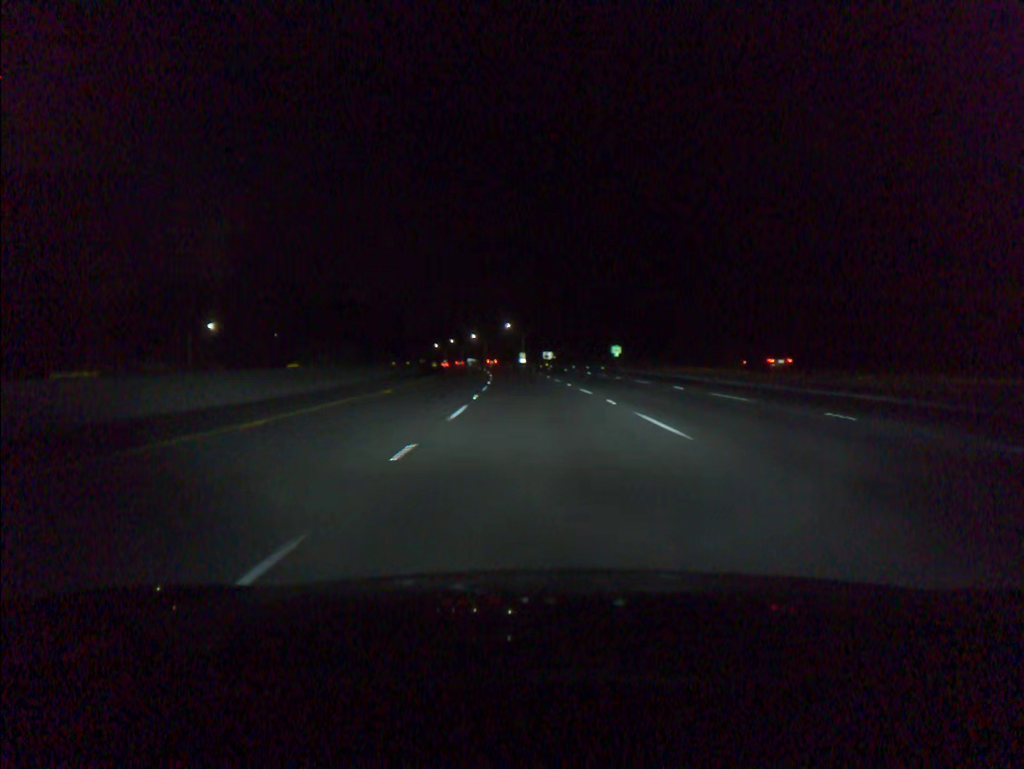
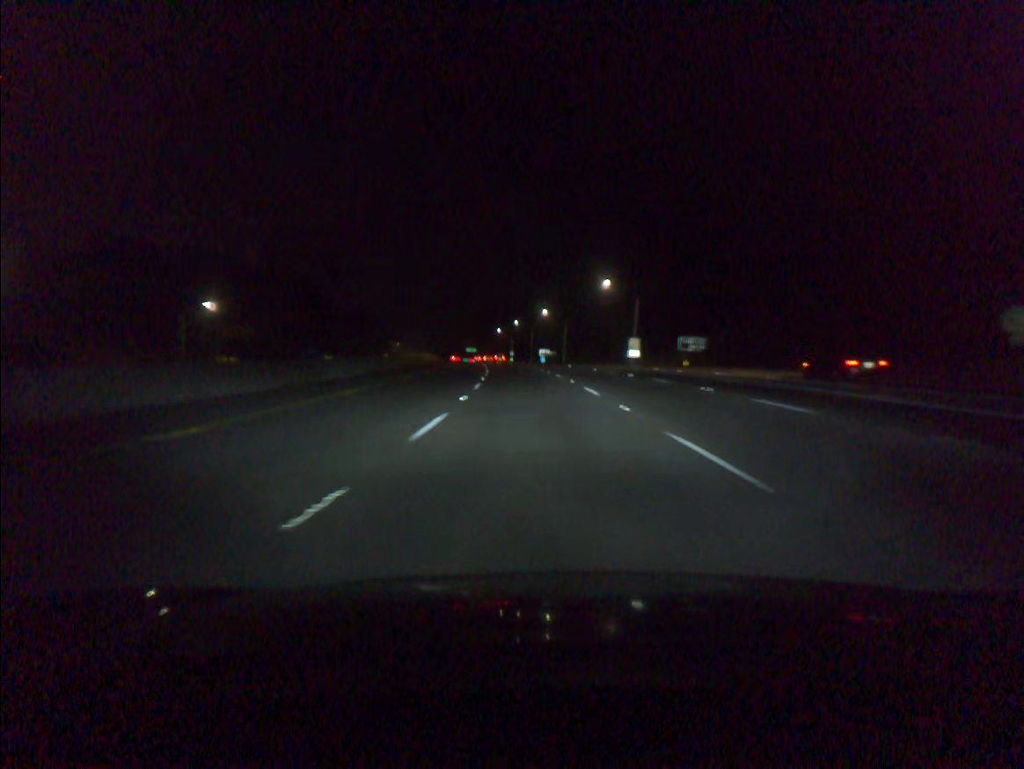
(-5.1, +91.1) m; -6°
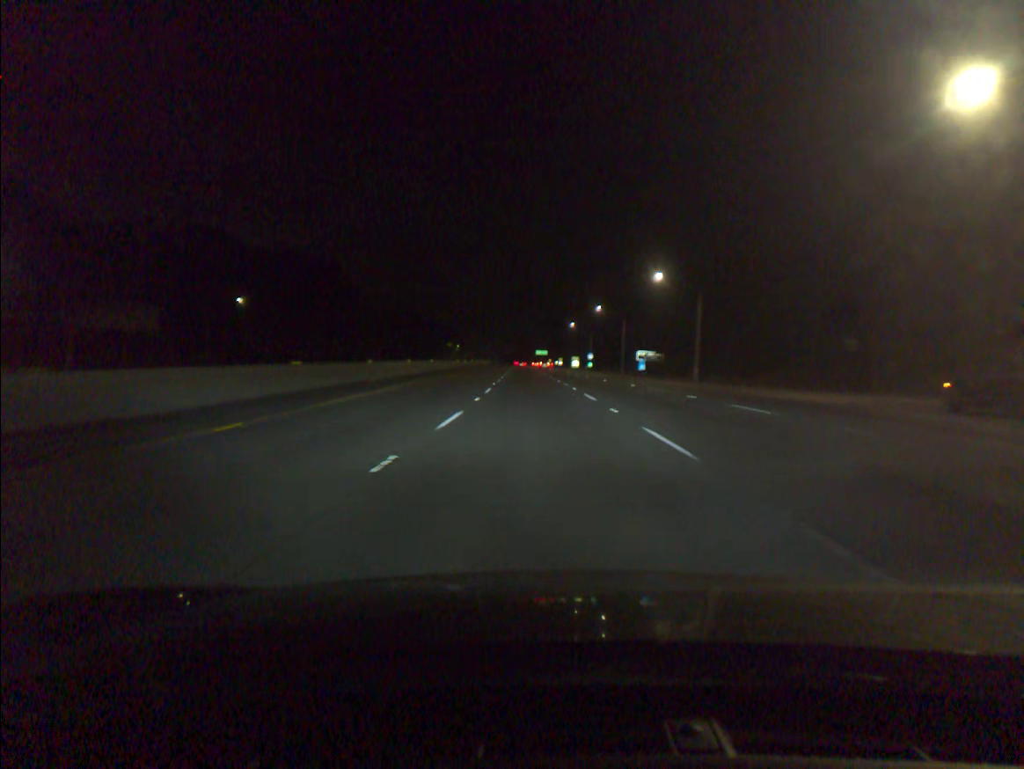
(-2.9, +70.2) m; -5°
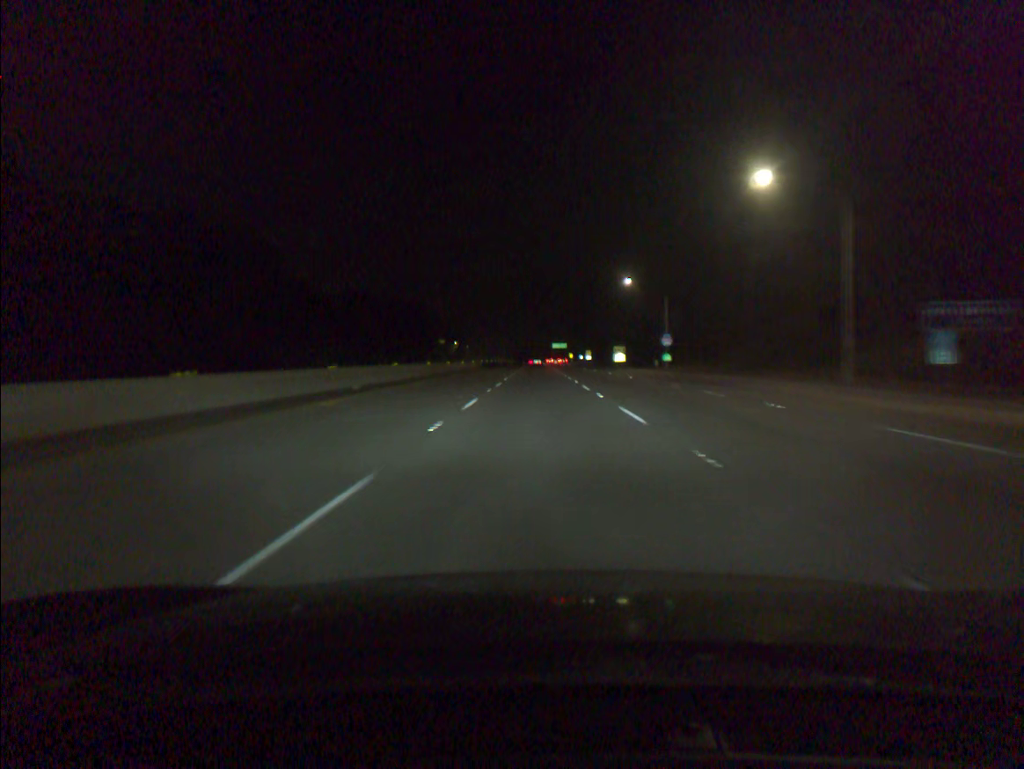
(-1.5, +83.0) m; -1°
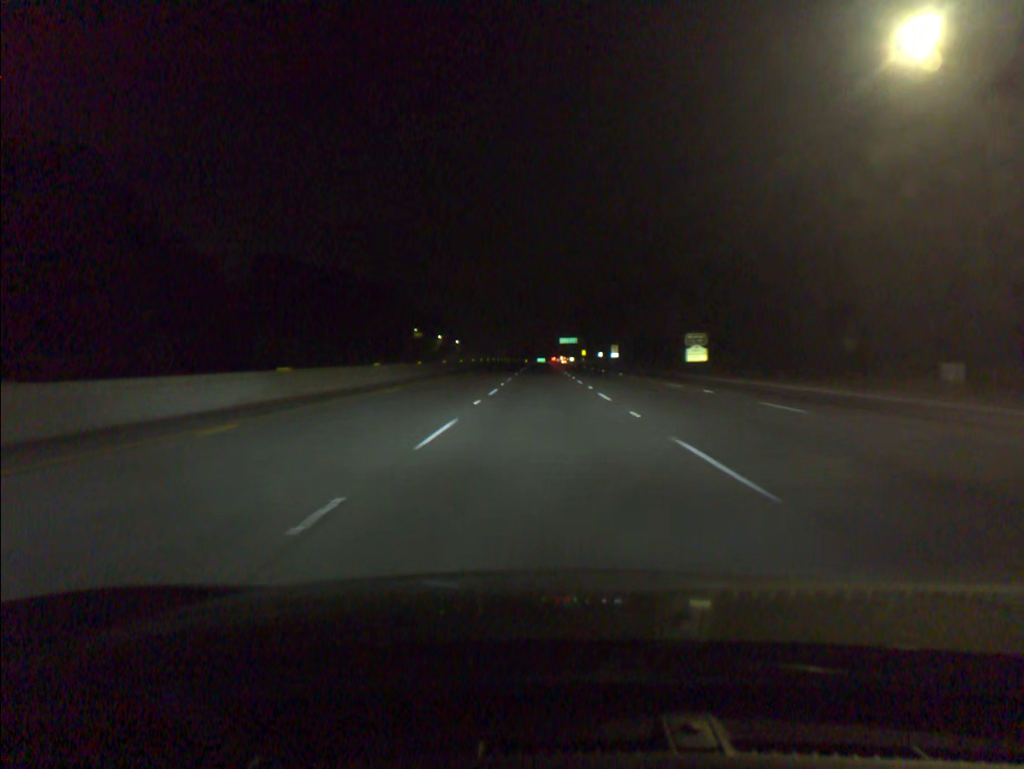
(-0.3, +65.6) m; 0°
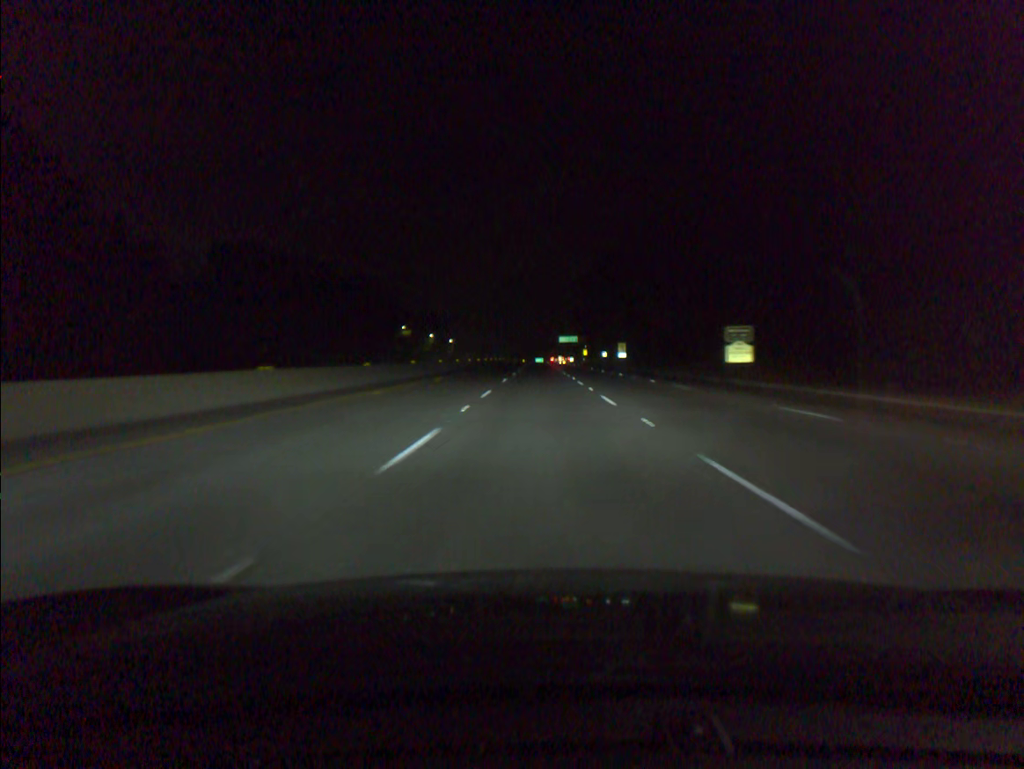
(0.0, +16.6) m; 0°
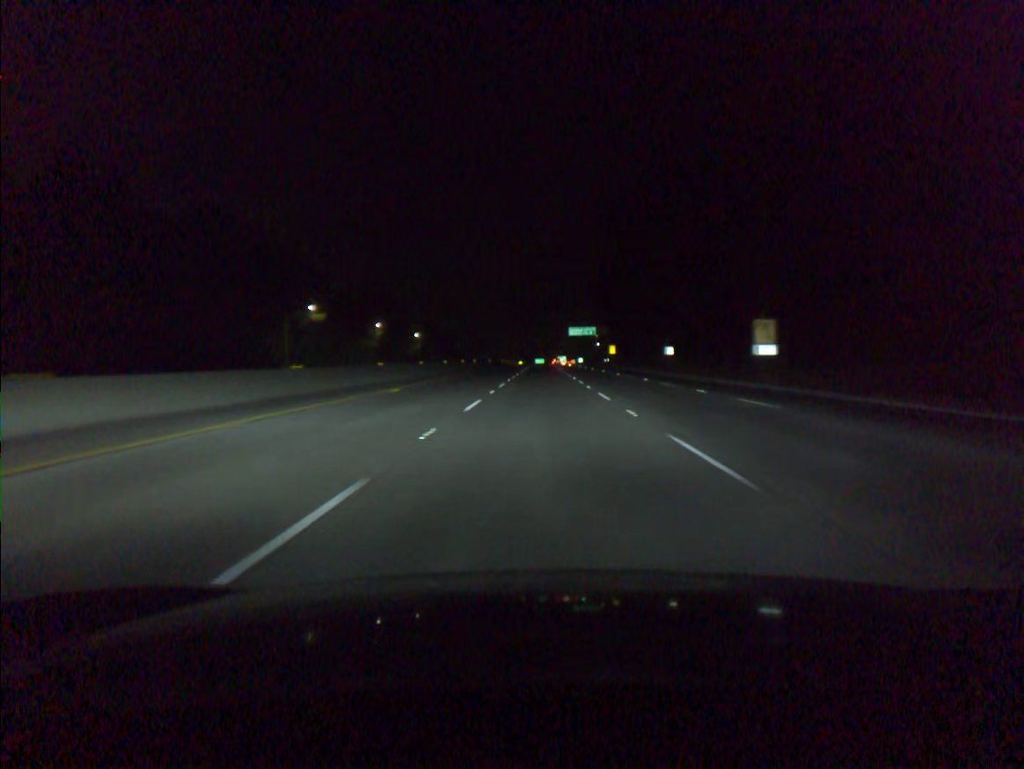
(-0.1, +84.8) m; 0°
